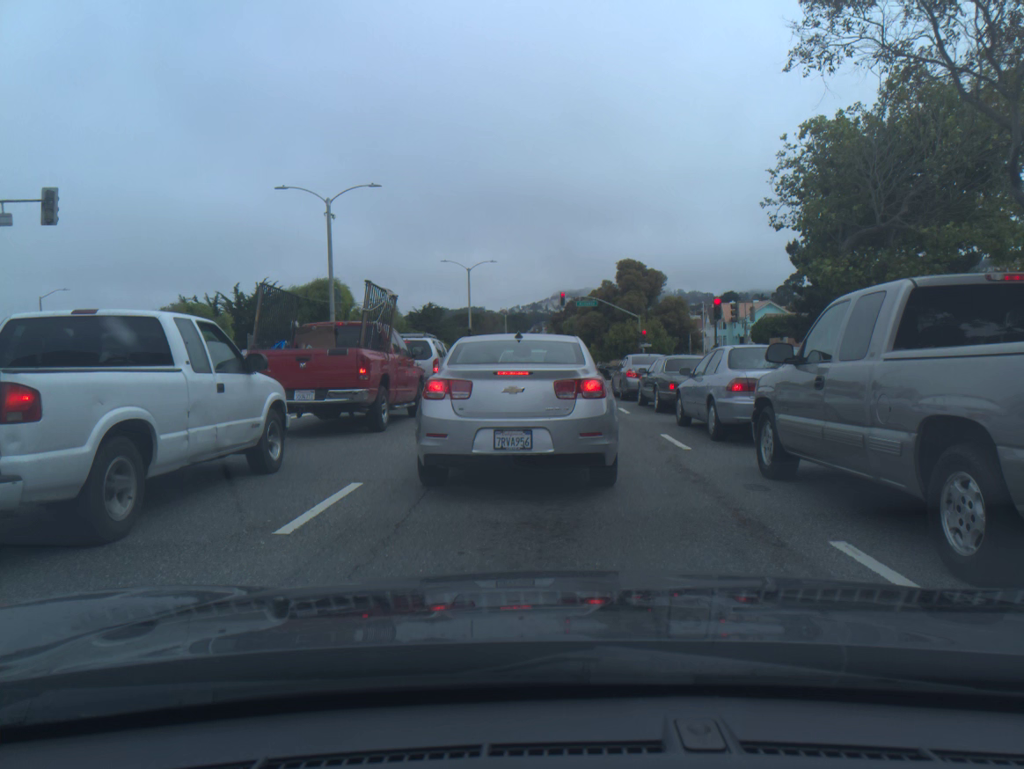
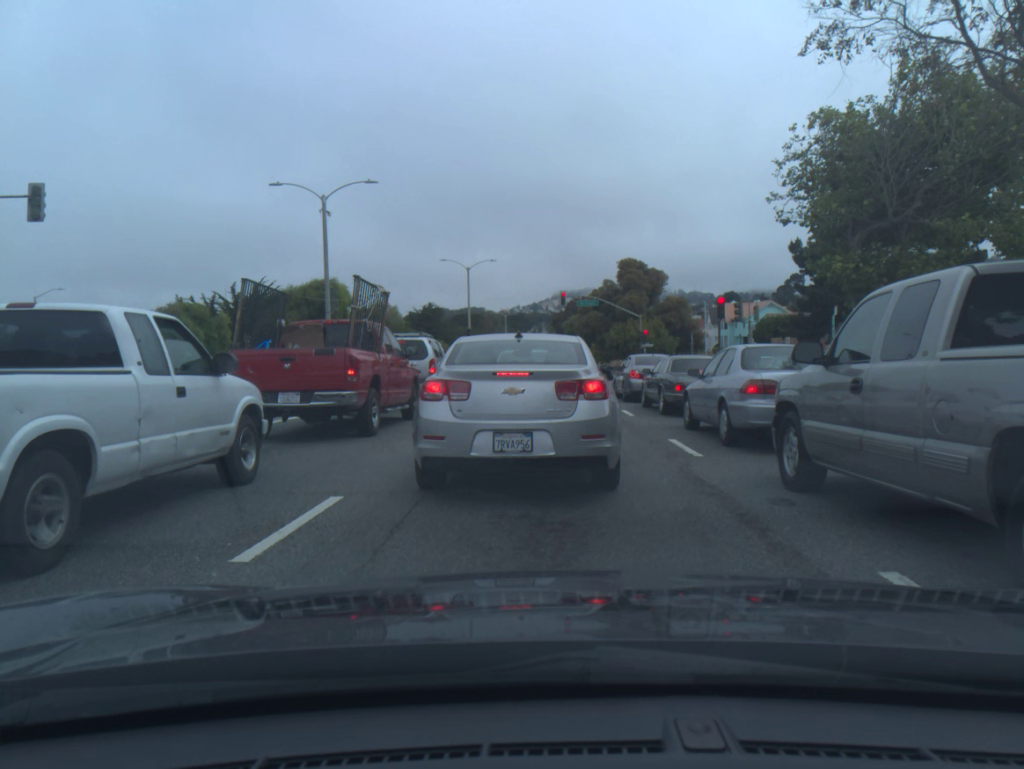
(0.0, +0.8) m; 0°
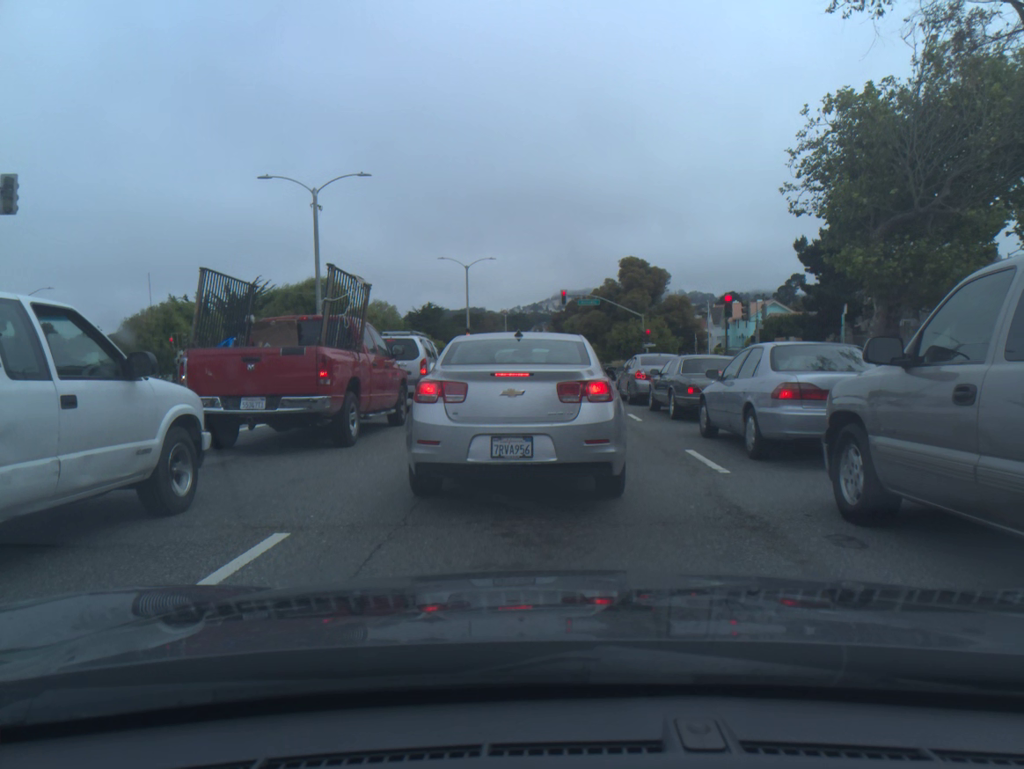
(0.0, +1.4) m; 0°
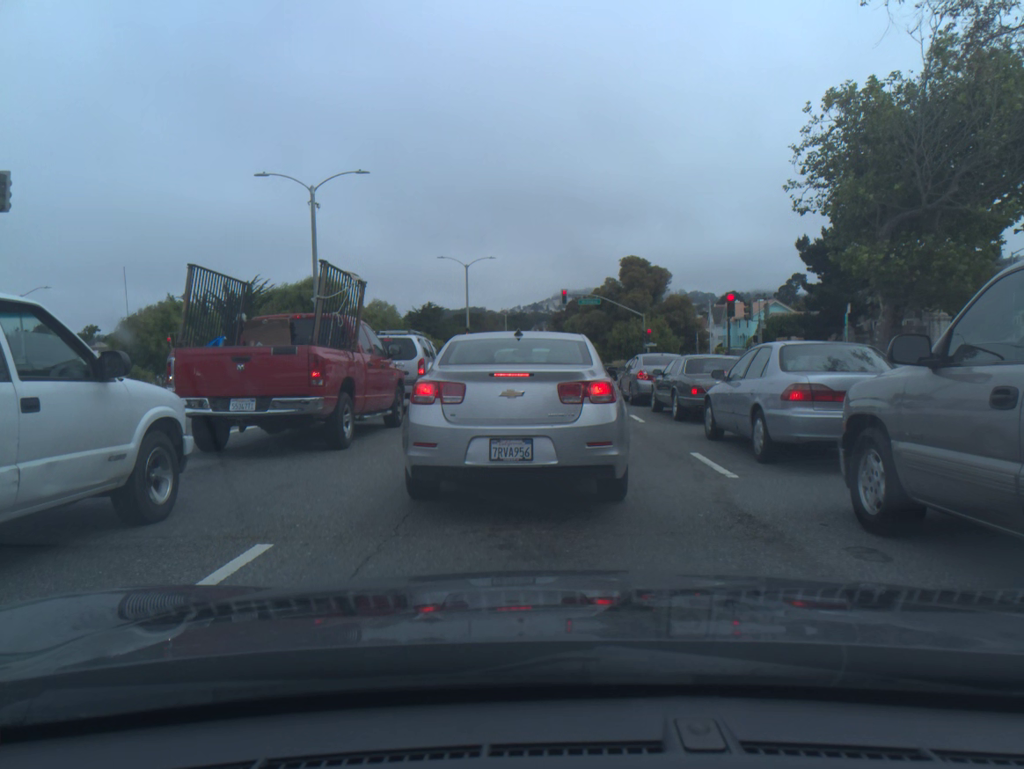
(0.0, +0.3) m; 0°
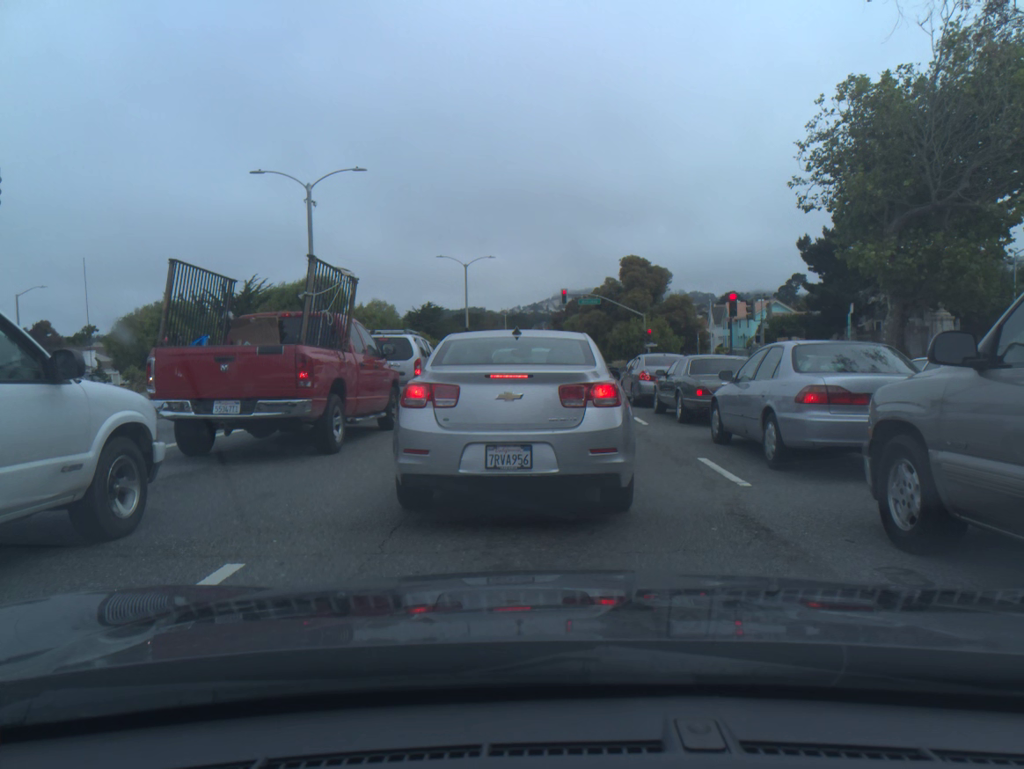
(0.0, +0.5) m; 0°
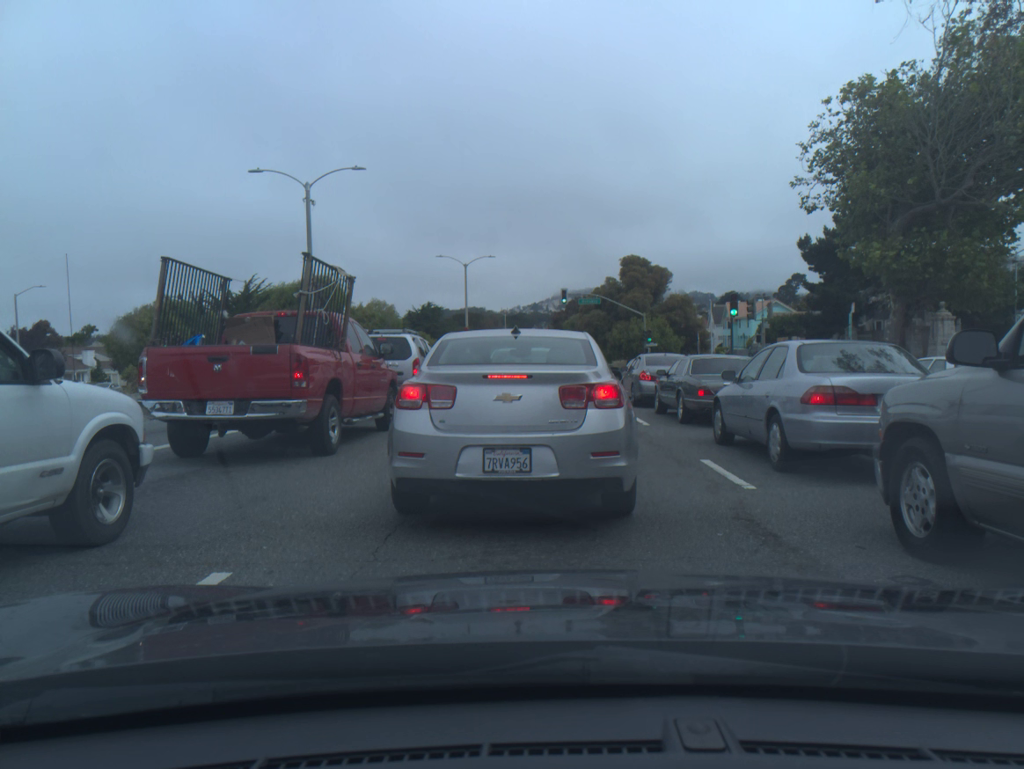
(0.0, +0.2) m; 0°
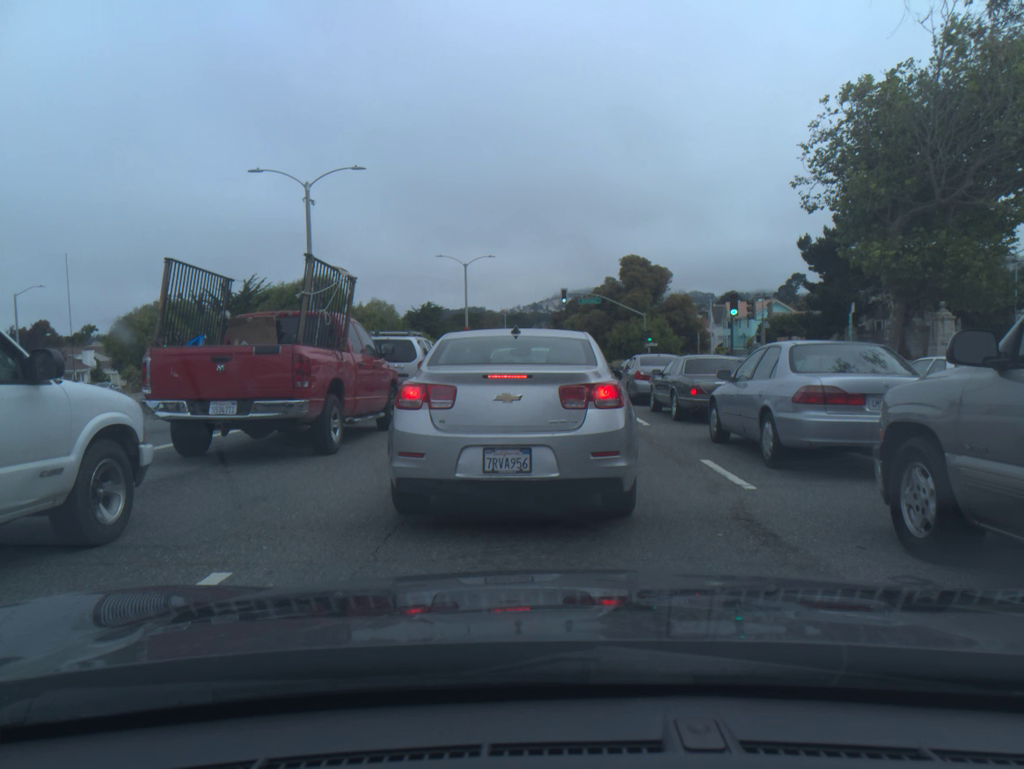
(0.0, 0.0) m; 0°
